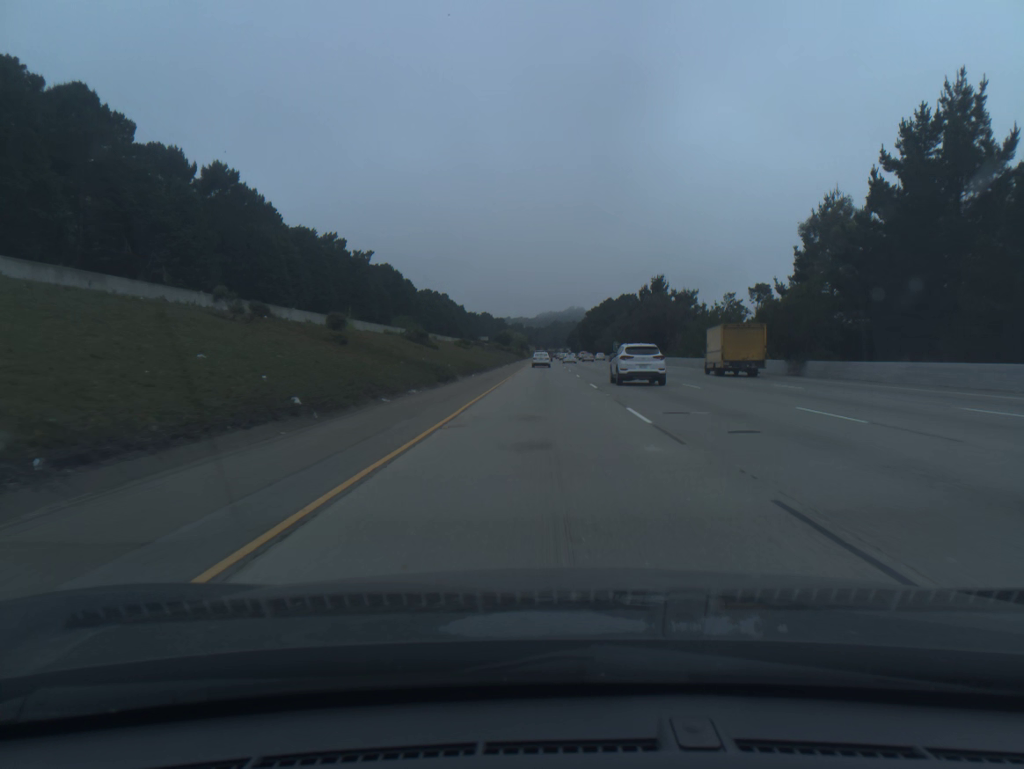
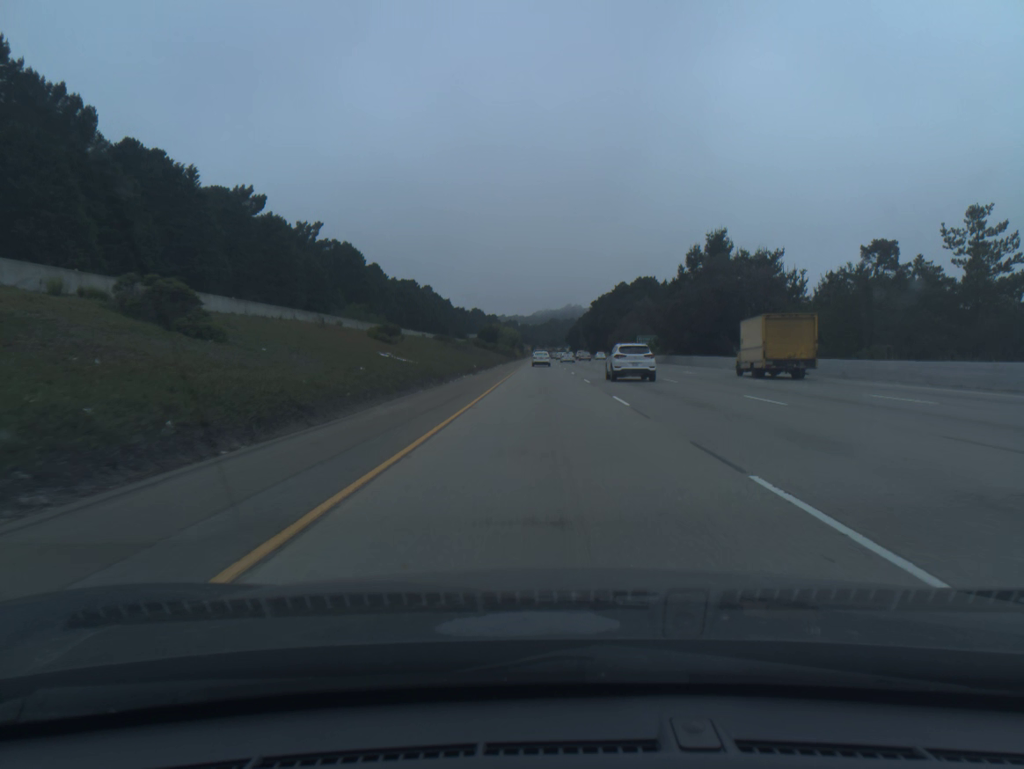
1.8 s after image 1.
(0.0, +53.7) m; 0°
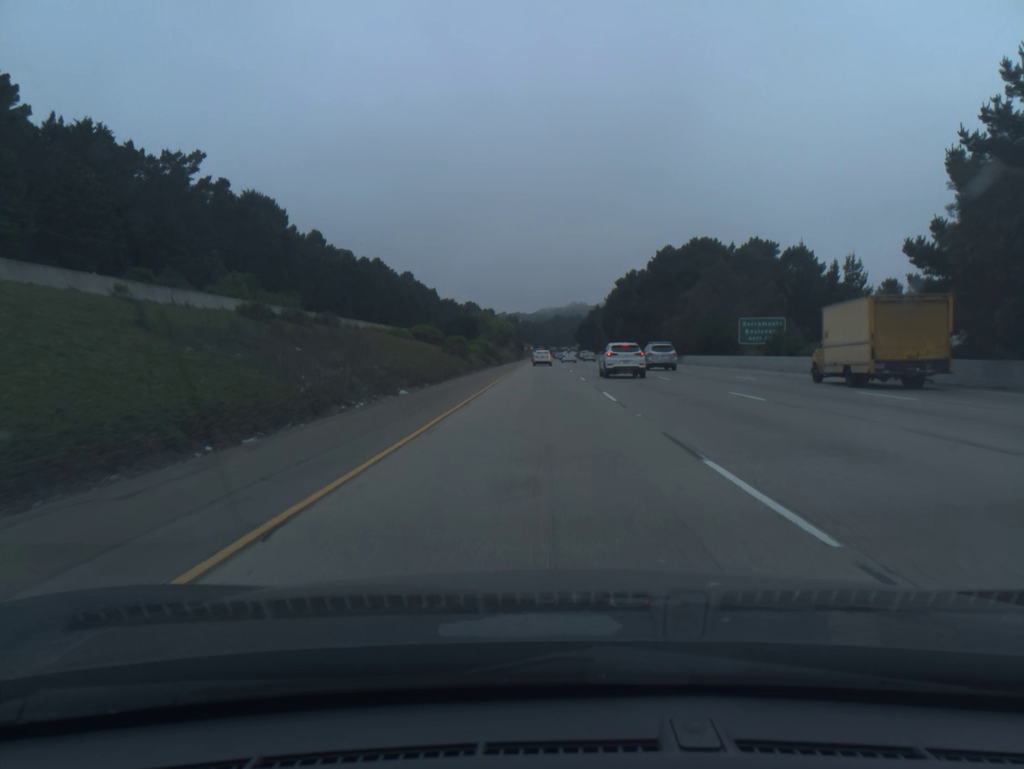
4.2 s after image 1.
(+0.1, +72.0) m; 0°
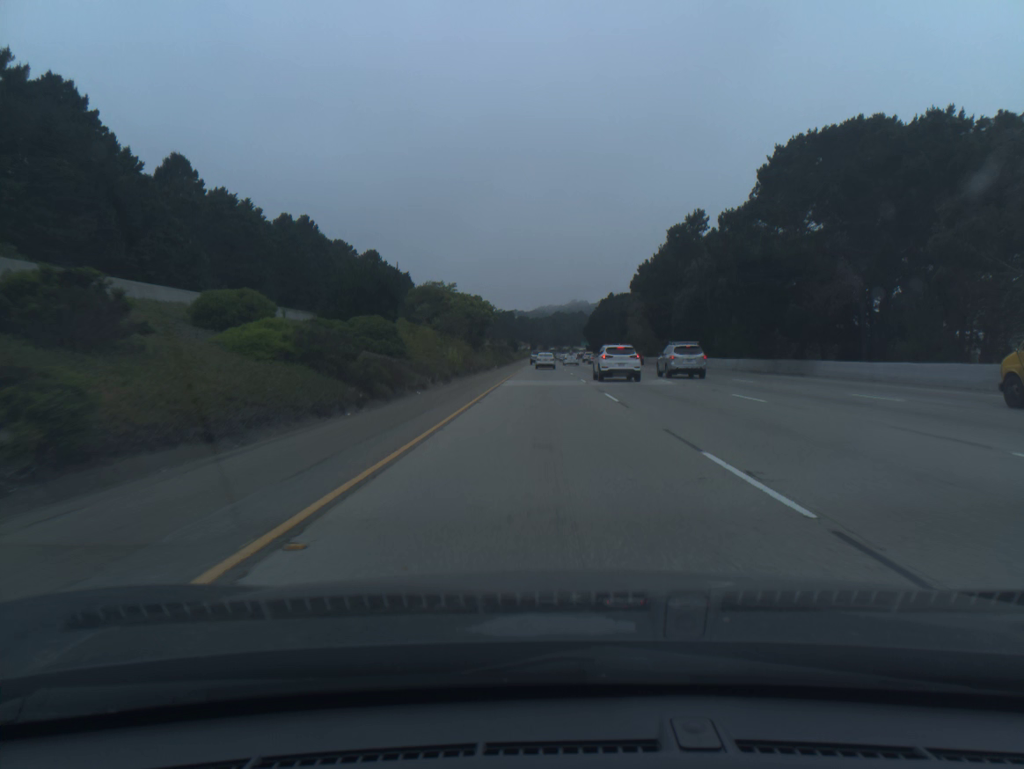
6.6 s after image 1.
(-0.2, +72.1) m; 0°
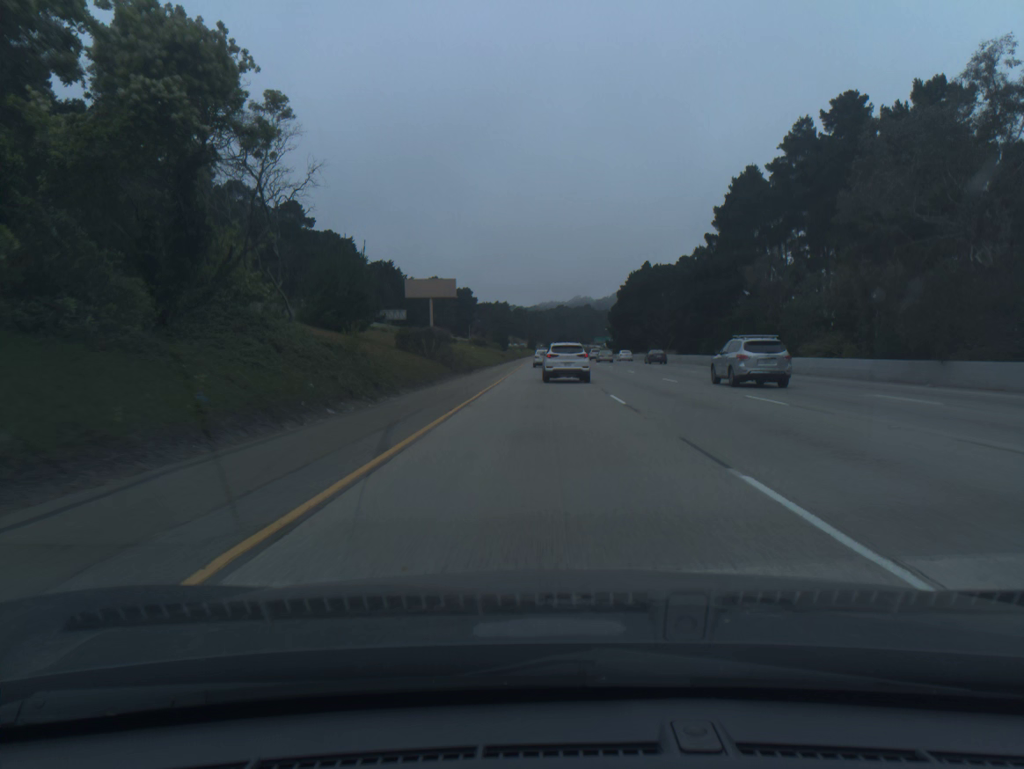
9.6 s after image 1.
(+0.2, +89.6) m; 0°
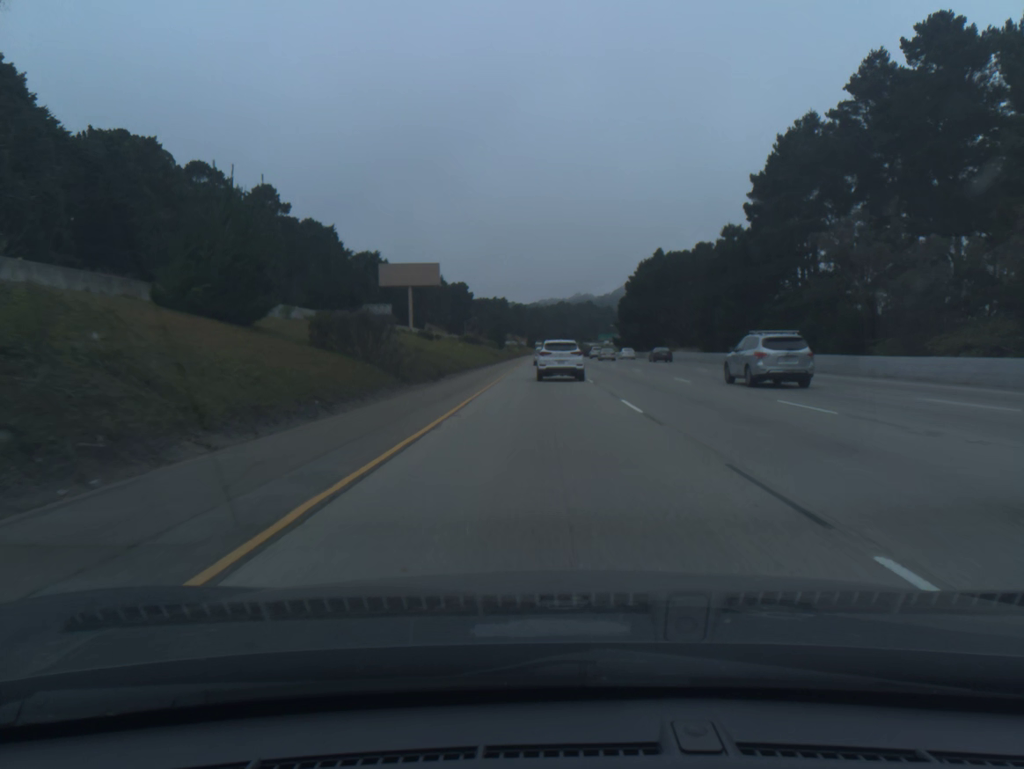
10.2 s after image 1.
(0.0, +17.6) m; 0°
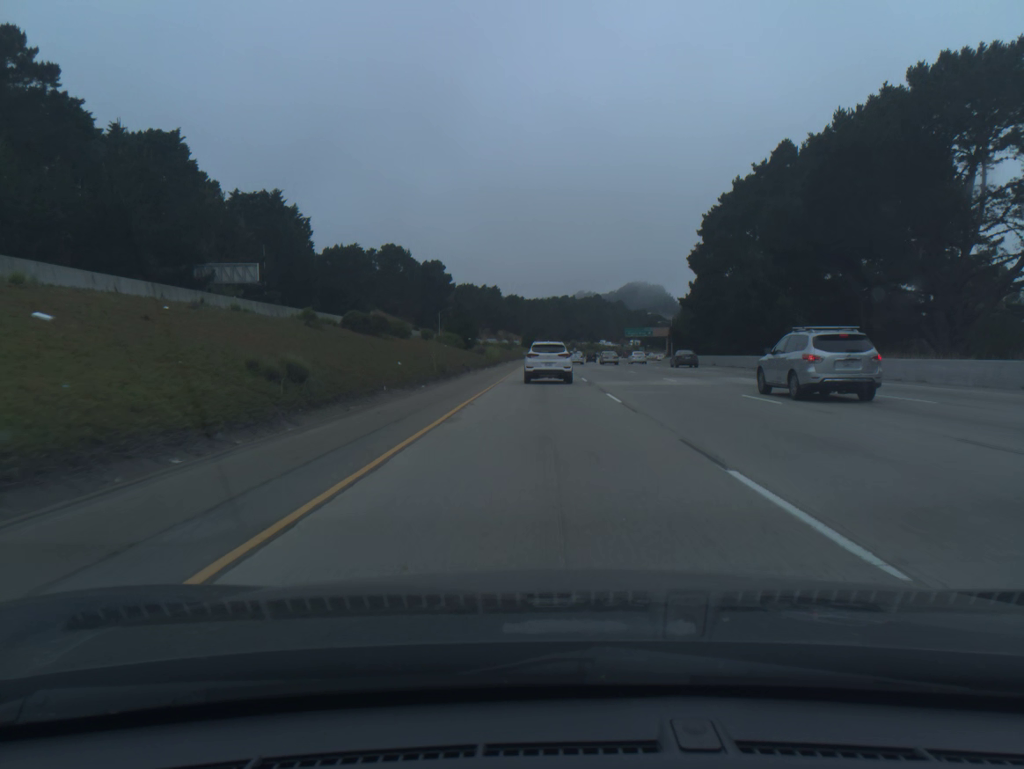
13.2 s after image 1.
(-0.1, +84.3) m; 0°
